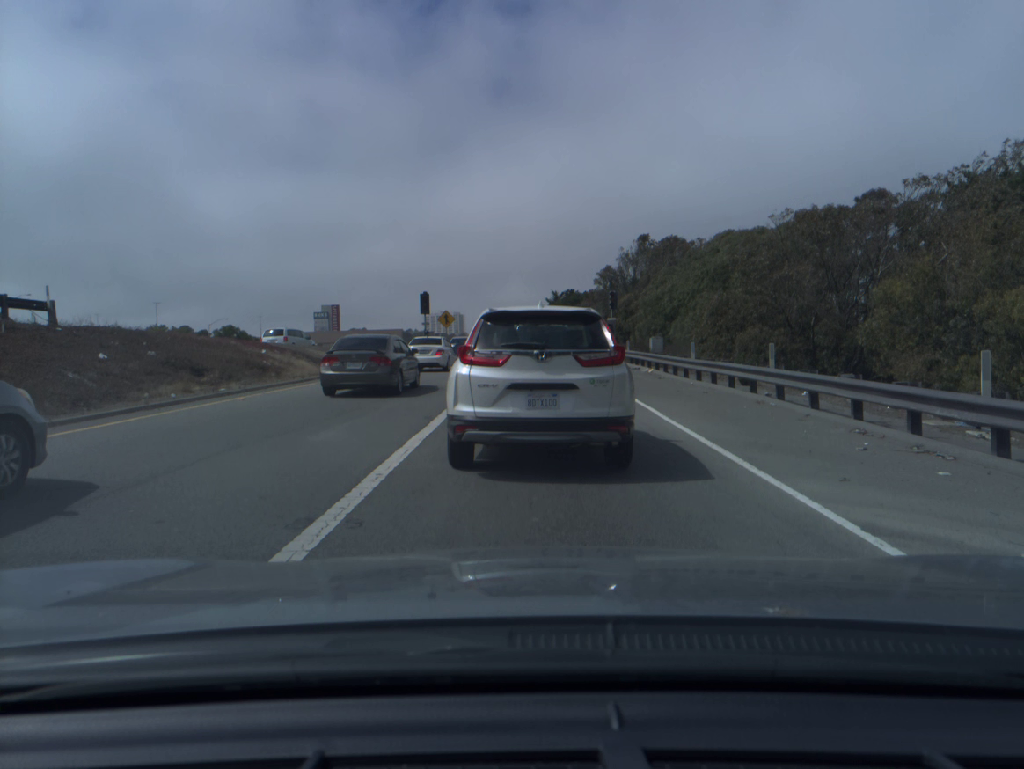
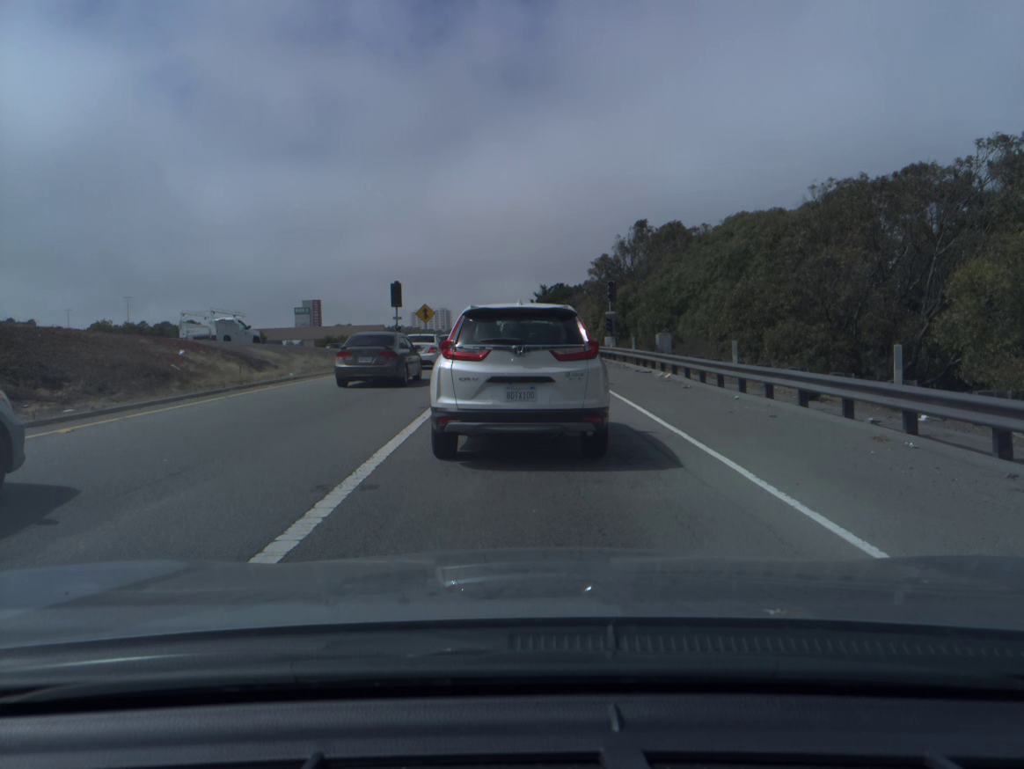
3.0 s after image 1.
(+0.1, +6.0) m; +2°
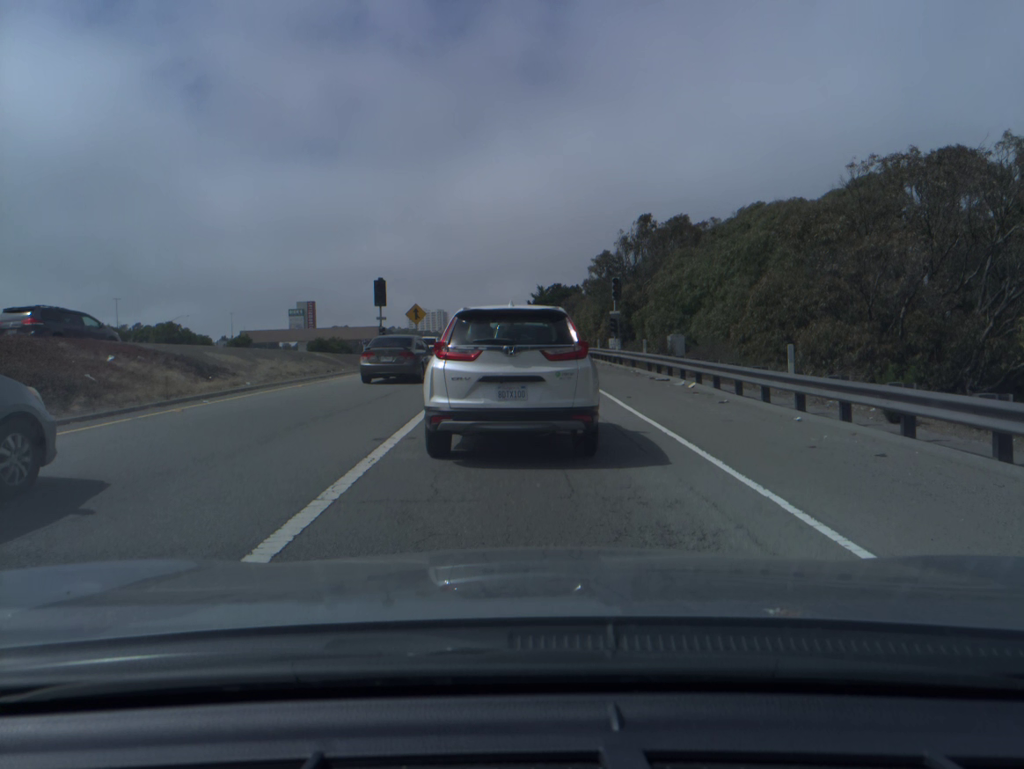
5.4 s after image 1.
(0.0, +4.0) m; -1°
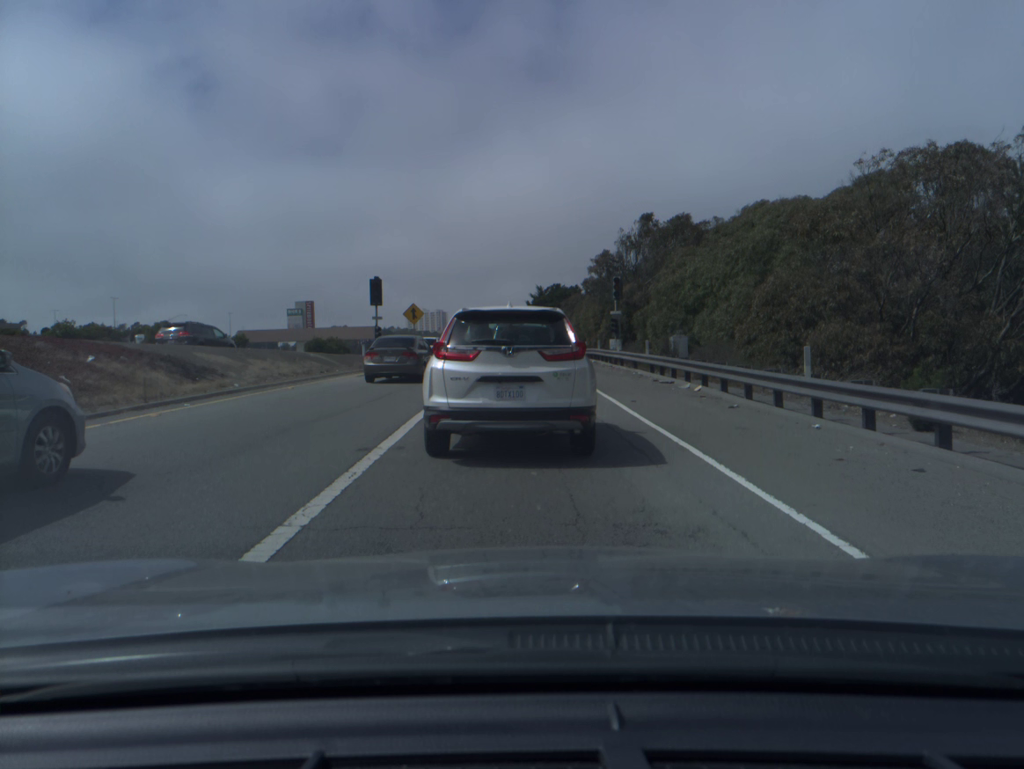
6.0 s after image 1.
(0.0, +0.9) m; +1°
